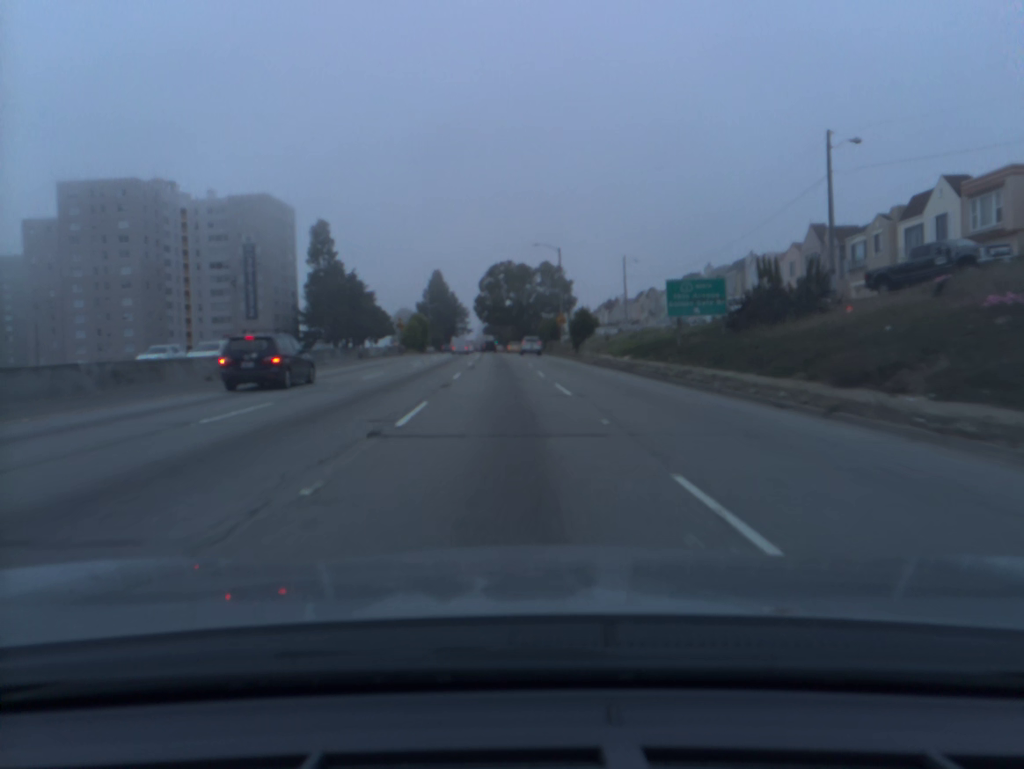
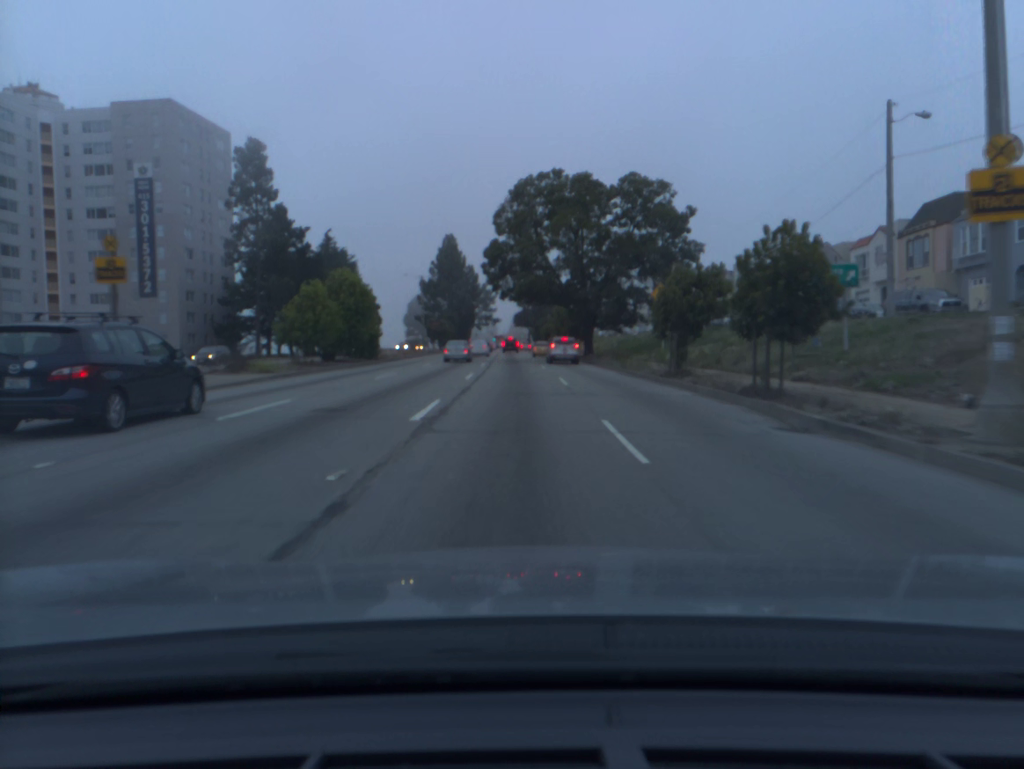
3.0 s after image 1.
(-1.7, +58.7) m; -3°
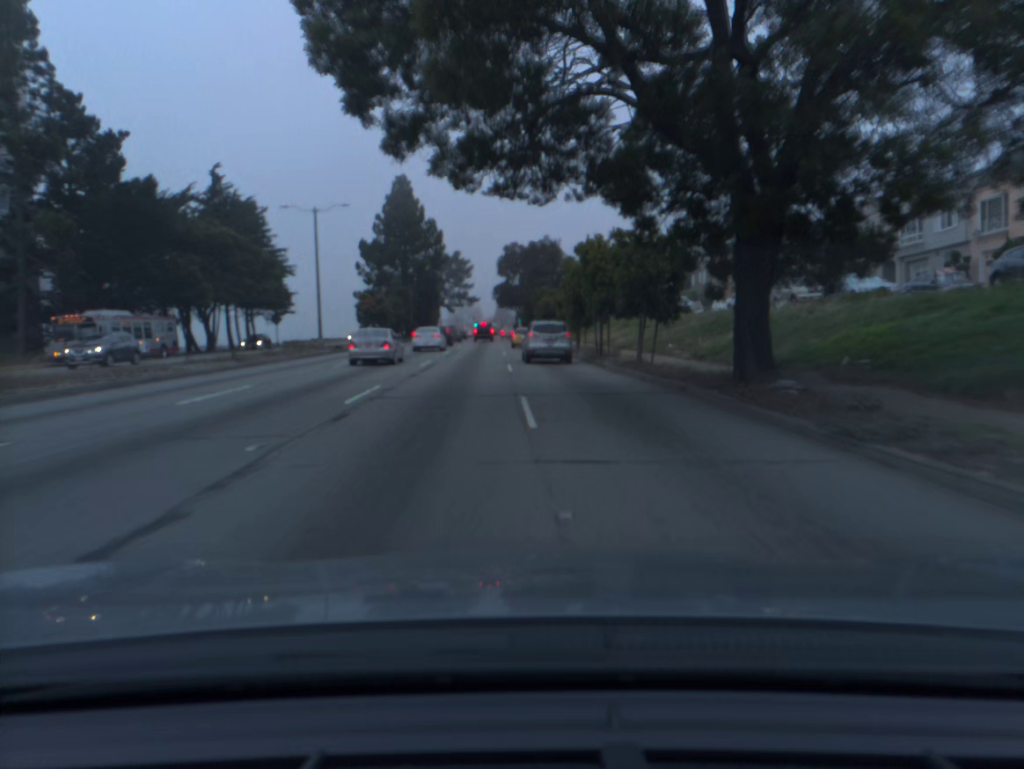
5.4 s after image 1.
(+0.5, +43.0) m; +1°
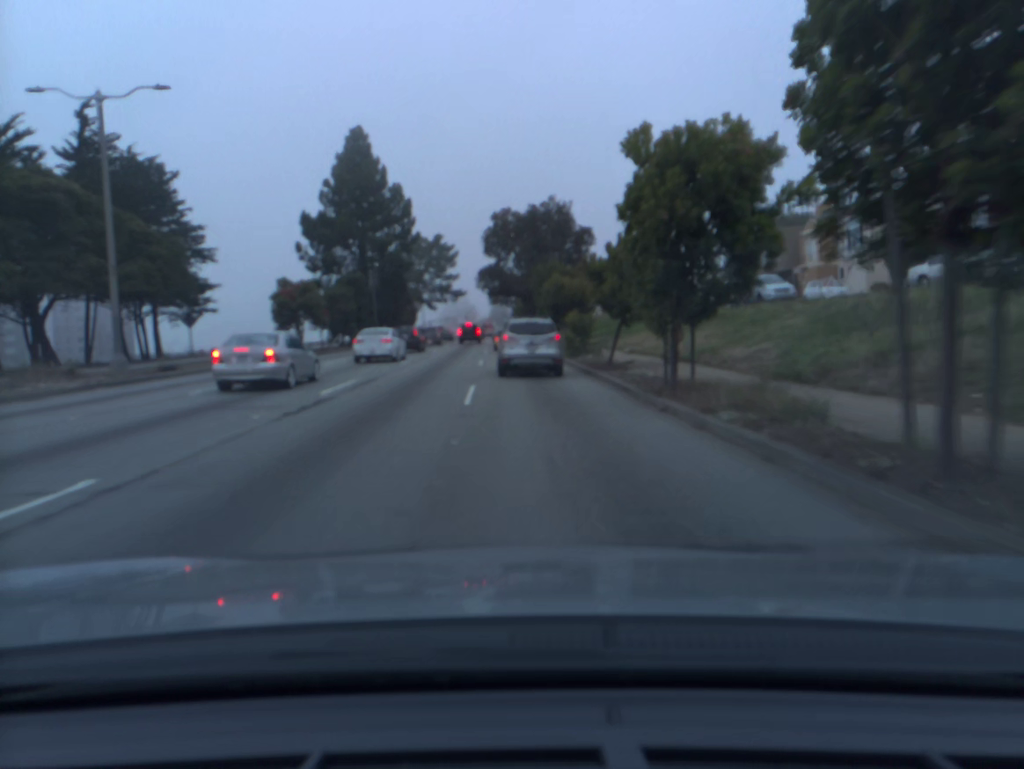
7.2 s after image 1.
(0.0, +26.0) m; 0°
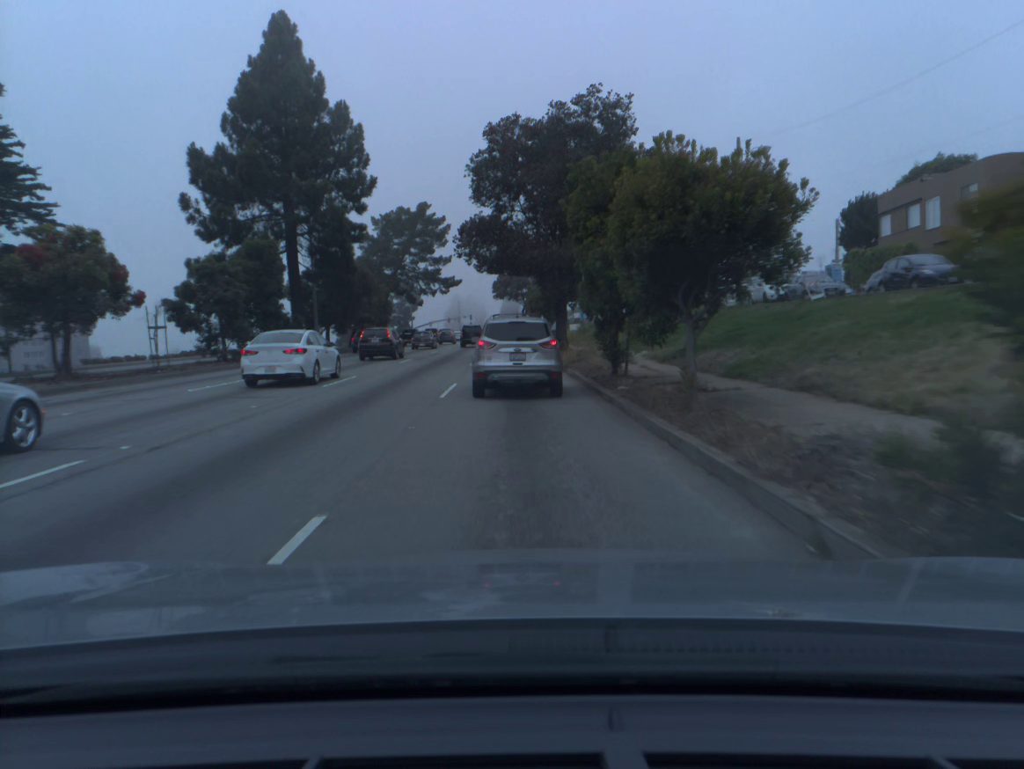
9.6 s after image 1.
(-0.3, +27.7) m; -1°
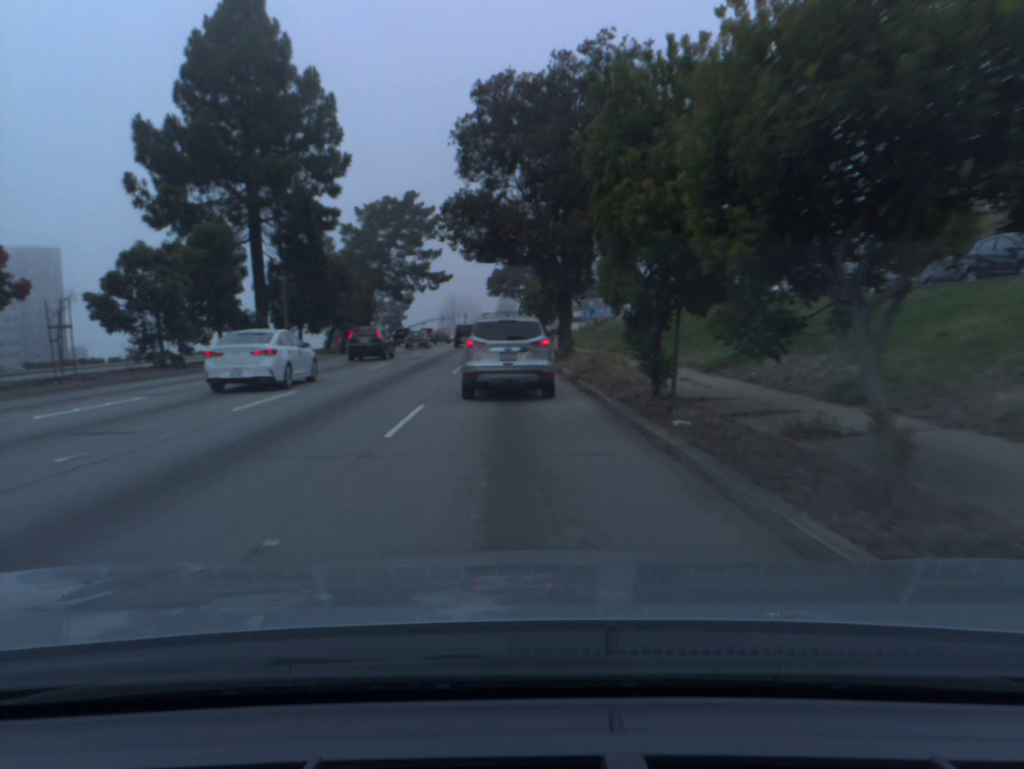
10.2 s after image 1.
(0.0, +6.0) m; 0°
